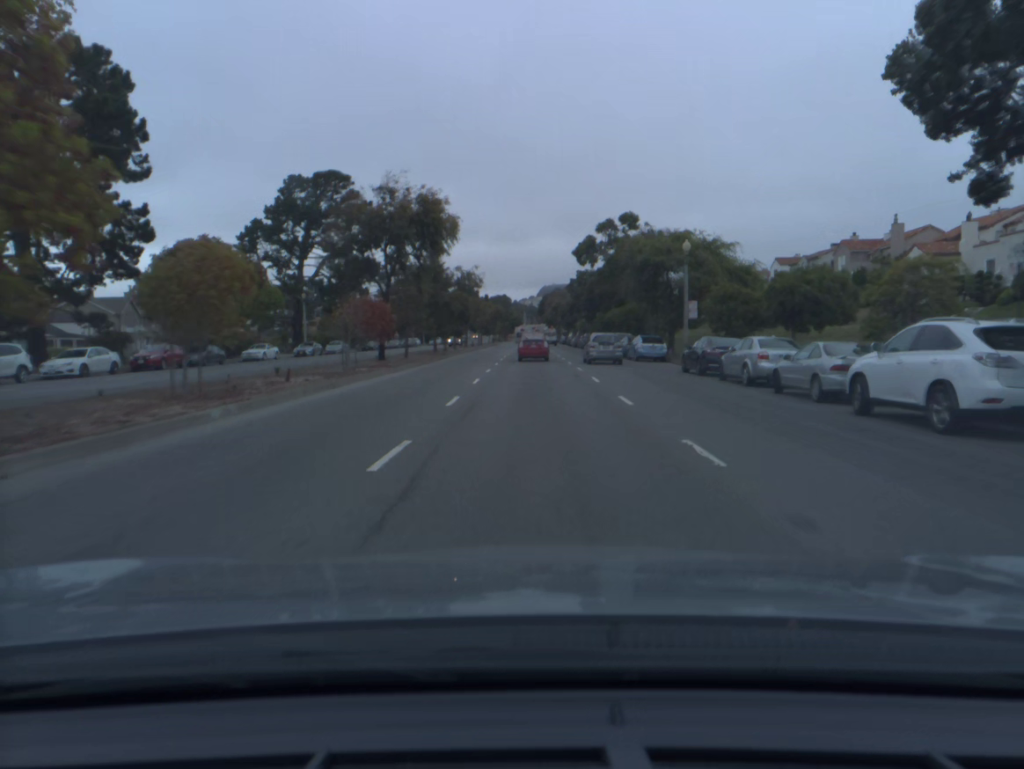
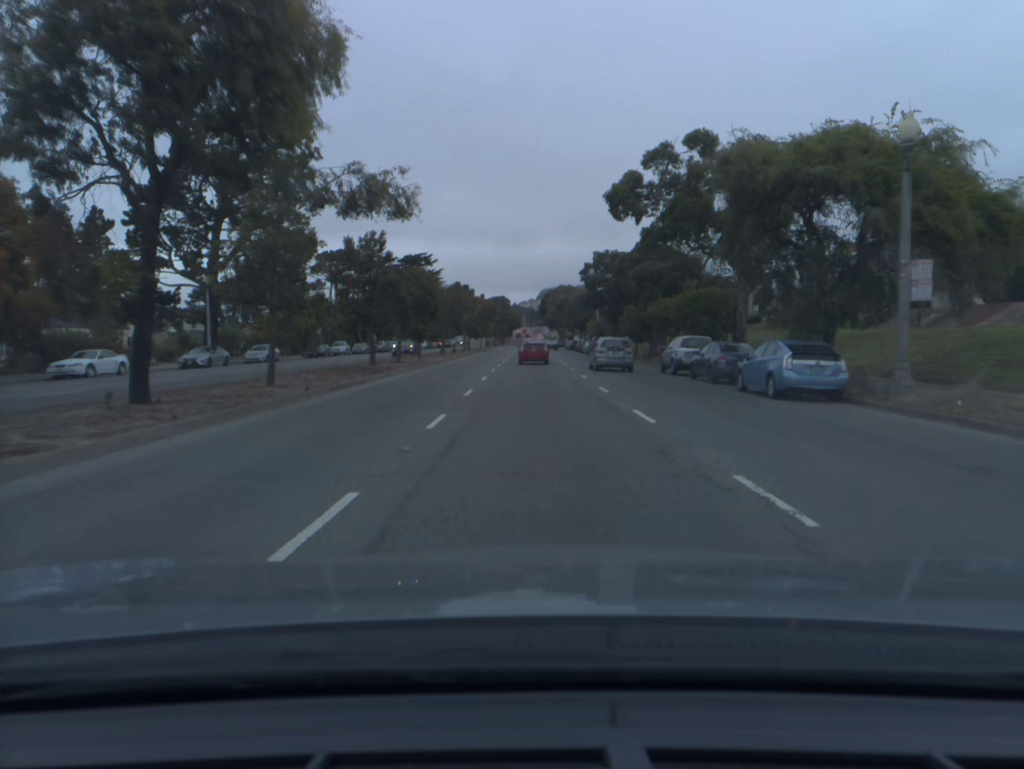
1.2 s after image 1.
(0.0, +24.7) m; 0°
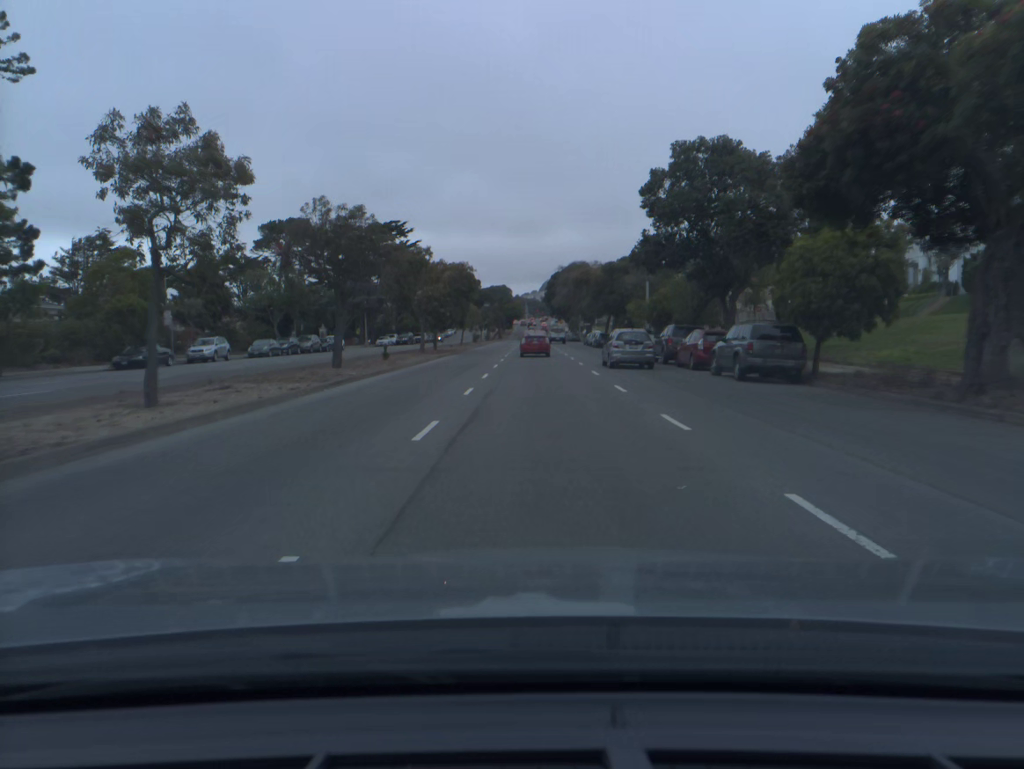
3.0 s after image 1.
(0.0, +38.2) m; 0°
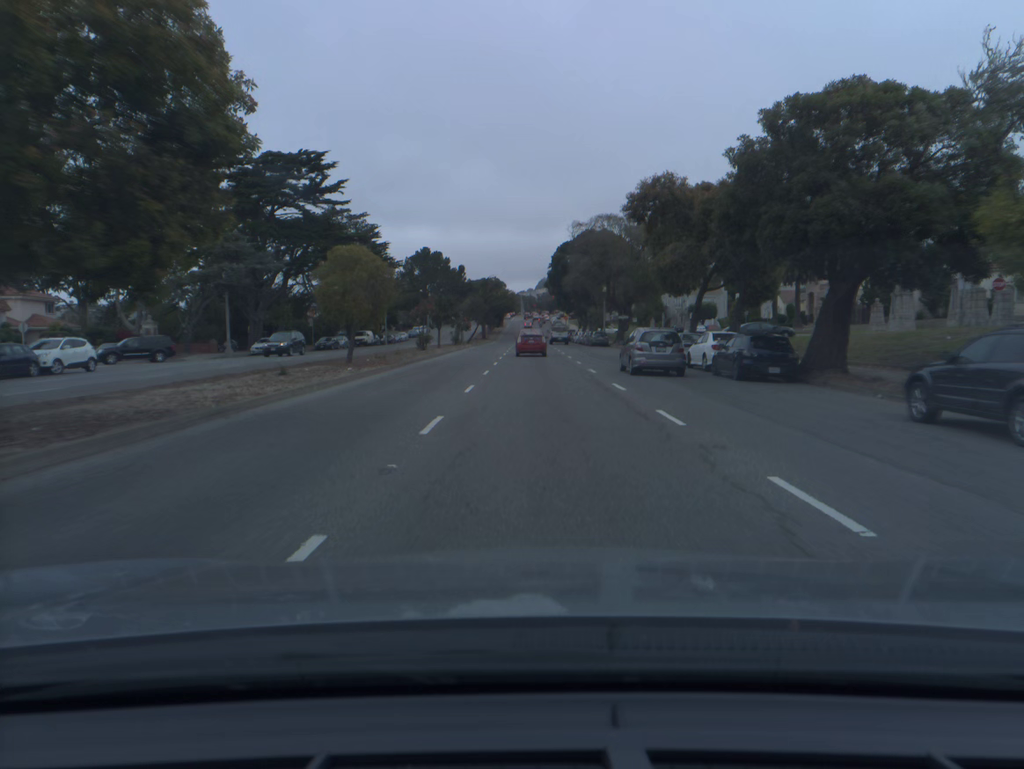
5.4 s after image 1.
(+0.2, +50.2) m; 0°
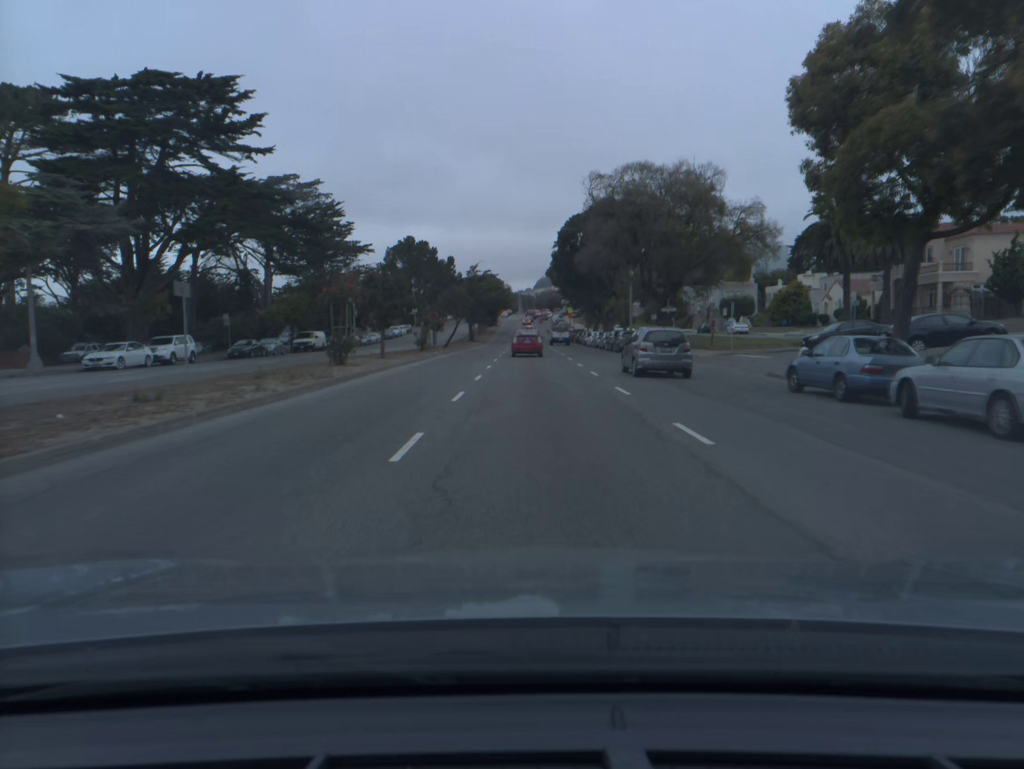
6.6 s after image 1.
(0.0, +24.1) m; 0°
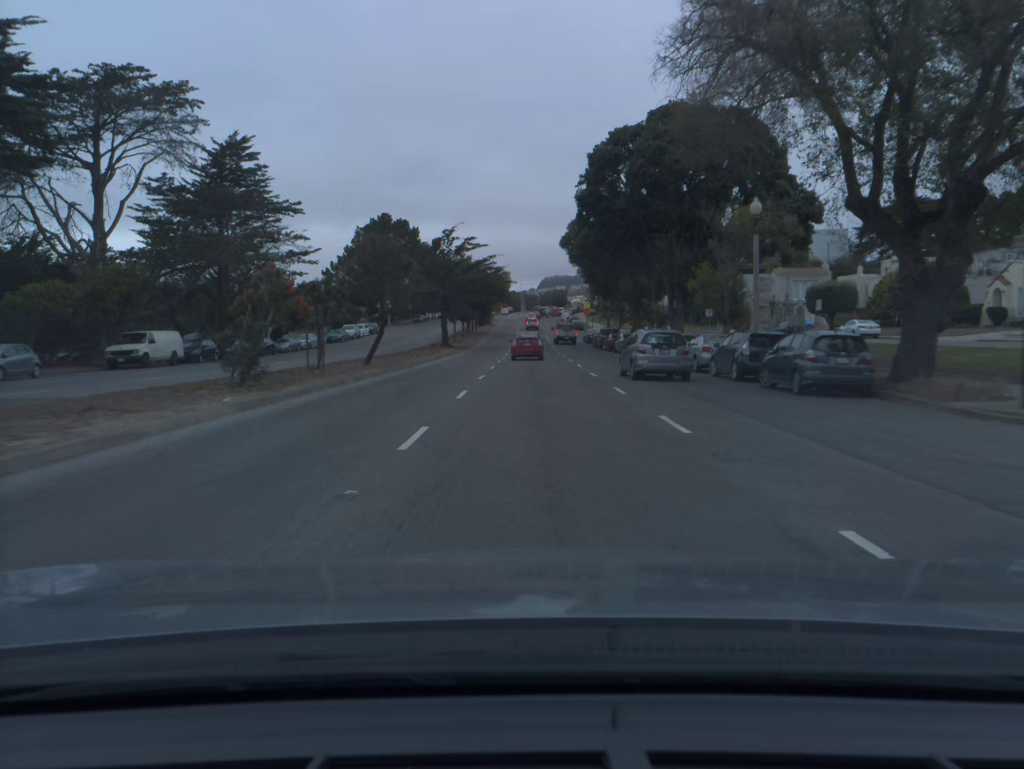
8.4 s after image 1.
(-0.1, +34.8) m; 0°
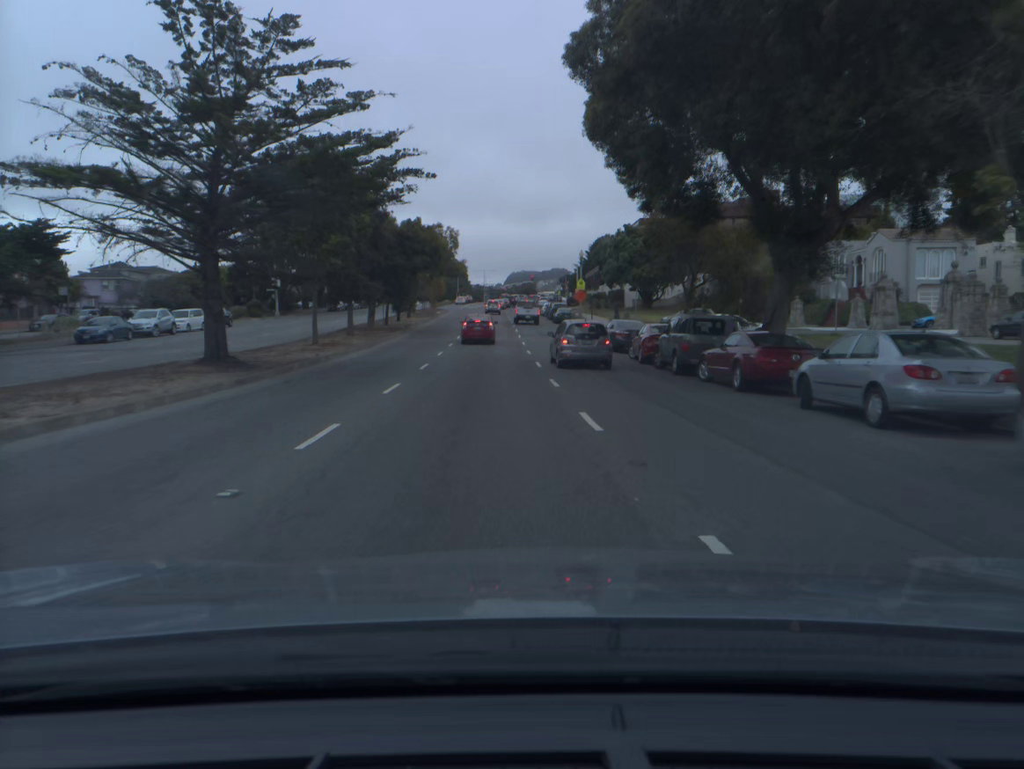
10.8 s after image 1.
(+0.7, +44.0) m; +2°
